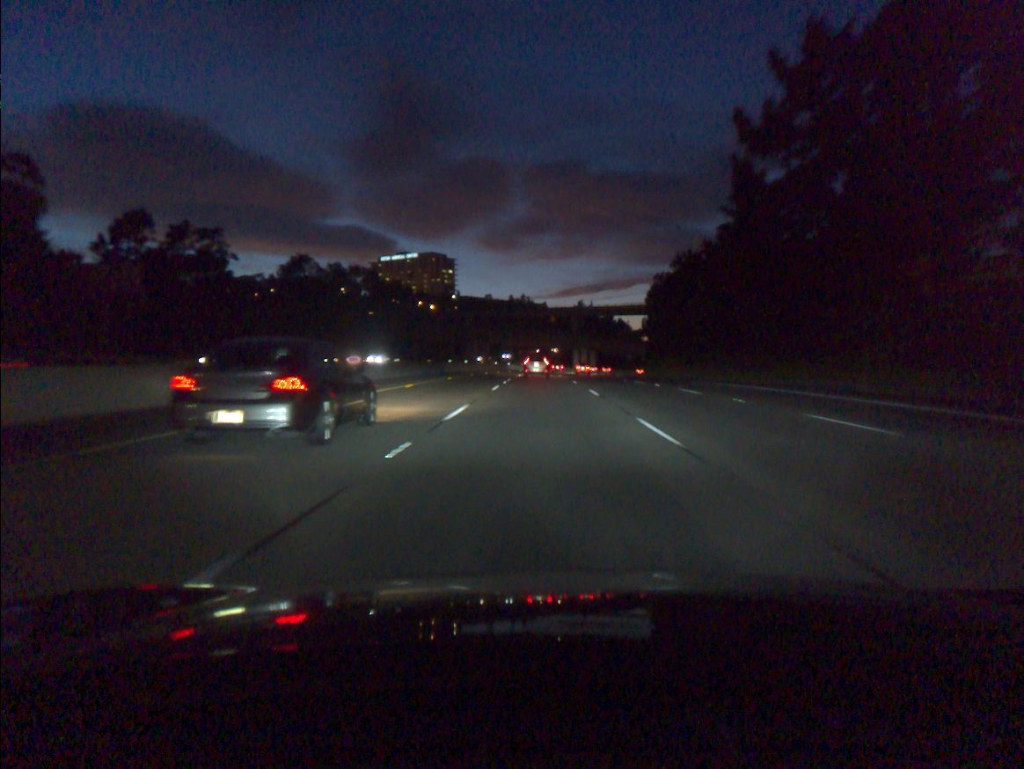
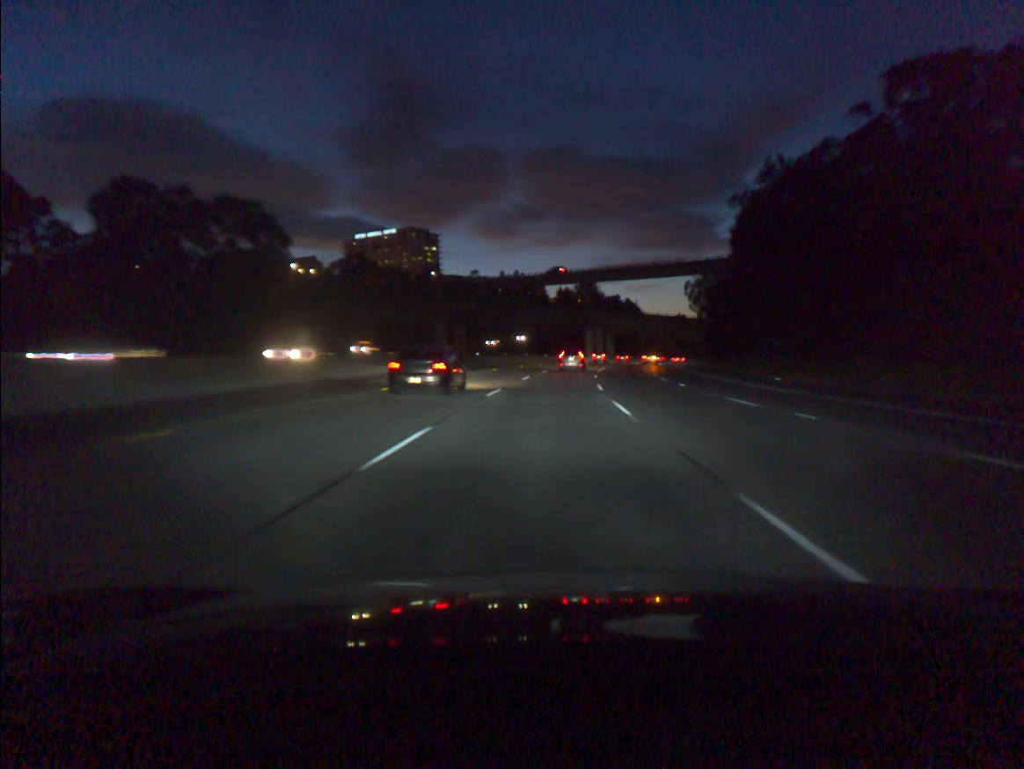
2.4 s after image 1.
(0.0, +64.6) m; 0°
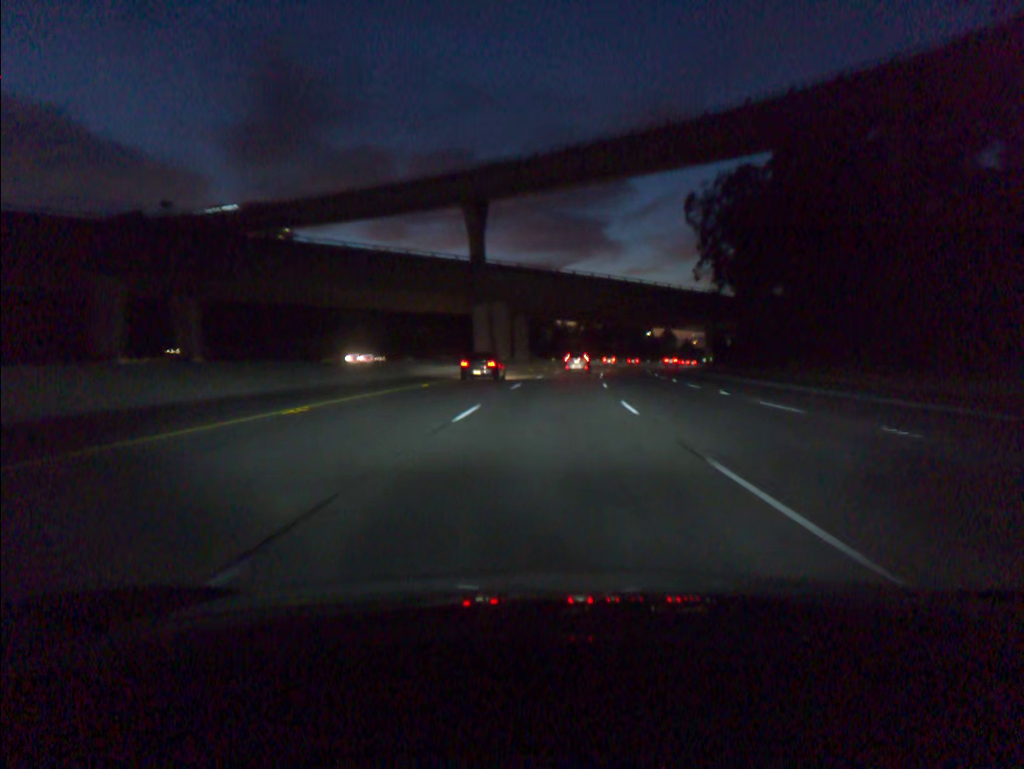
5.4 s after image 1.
(+4.8, +81.2) m; +8°
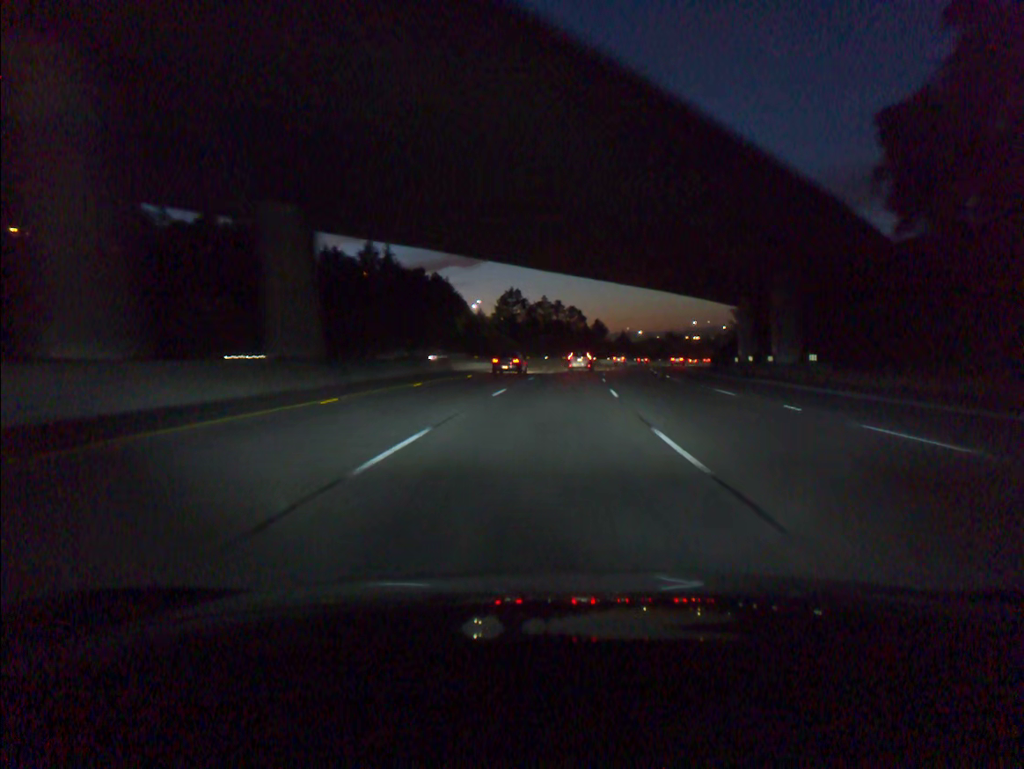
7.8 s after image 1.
(+3.5, +65.3) m; +6°
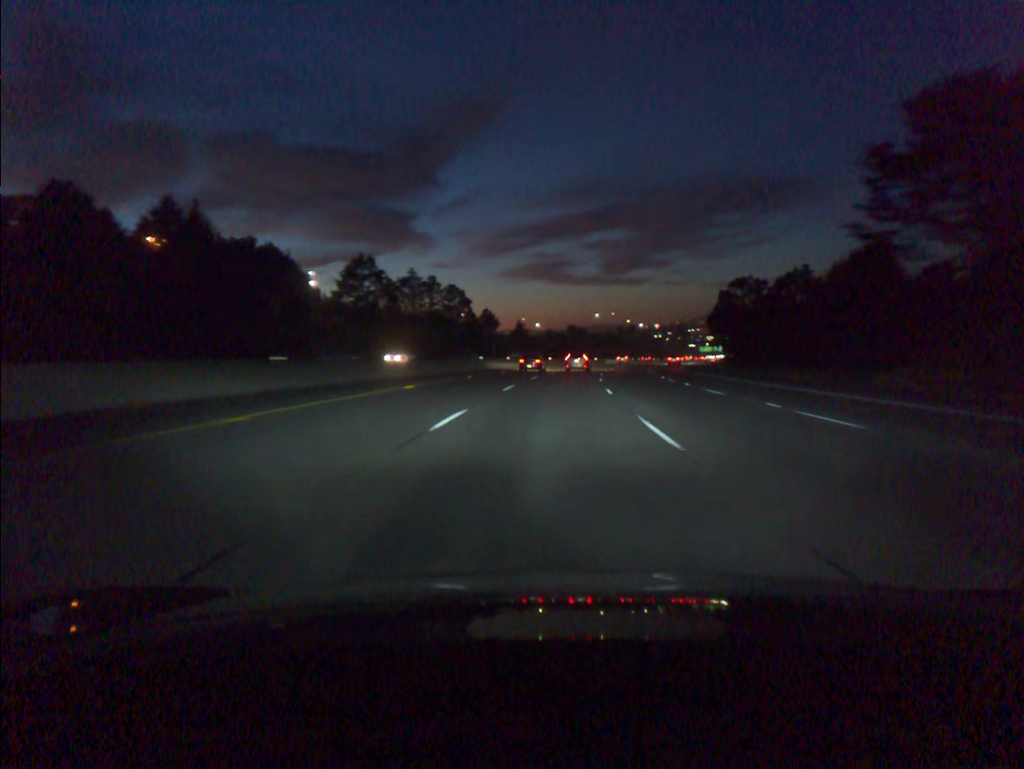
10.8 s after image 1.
(+5.6, +82.0) m; +8°
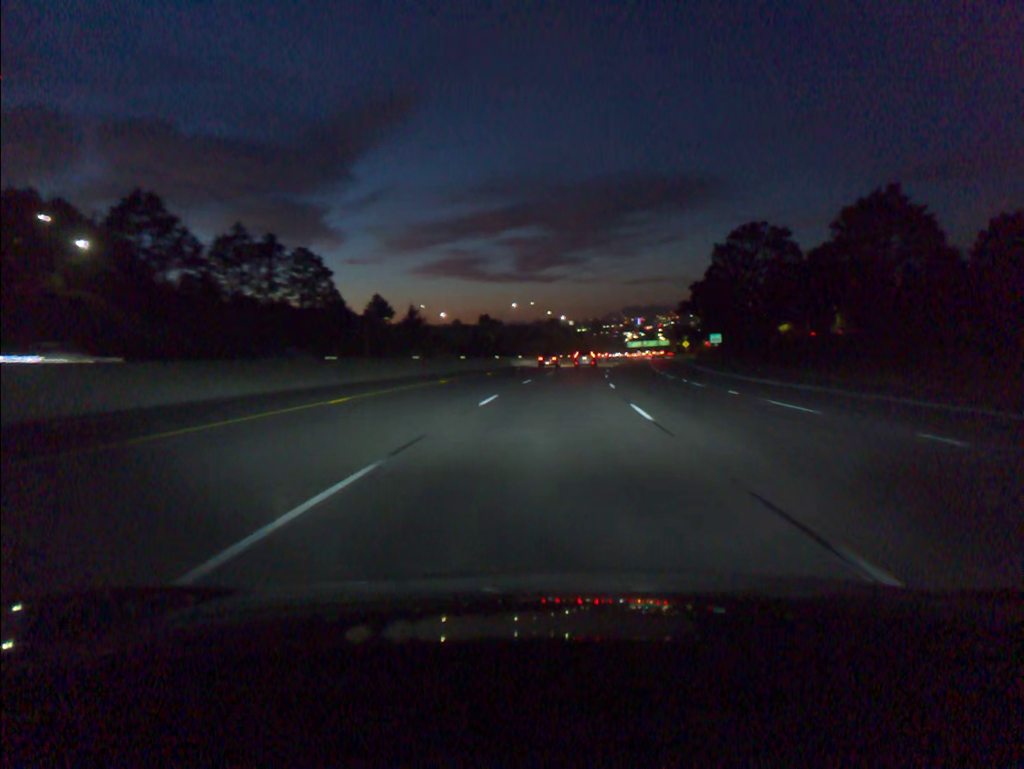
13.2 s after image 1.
(+3.6, +66.9) m; +6°
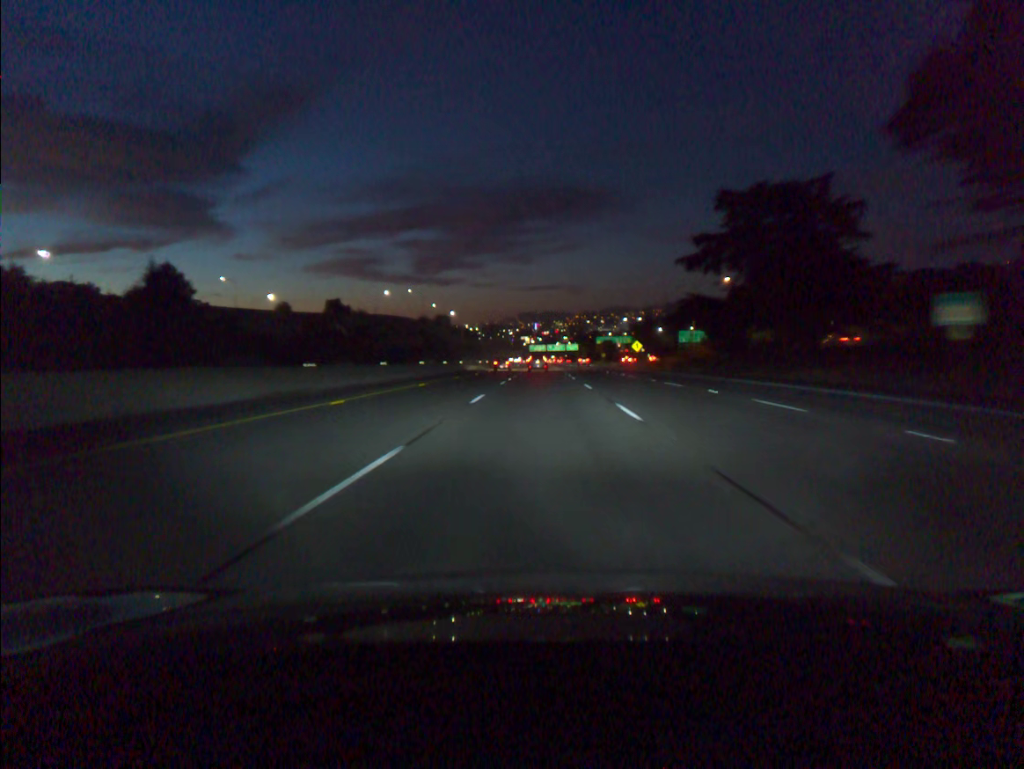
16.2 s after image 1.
(+6.1, +85.5) m; +7°
